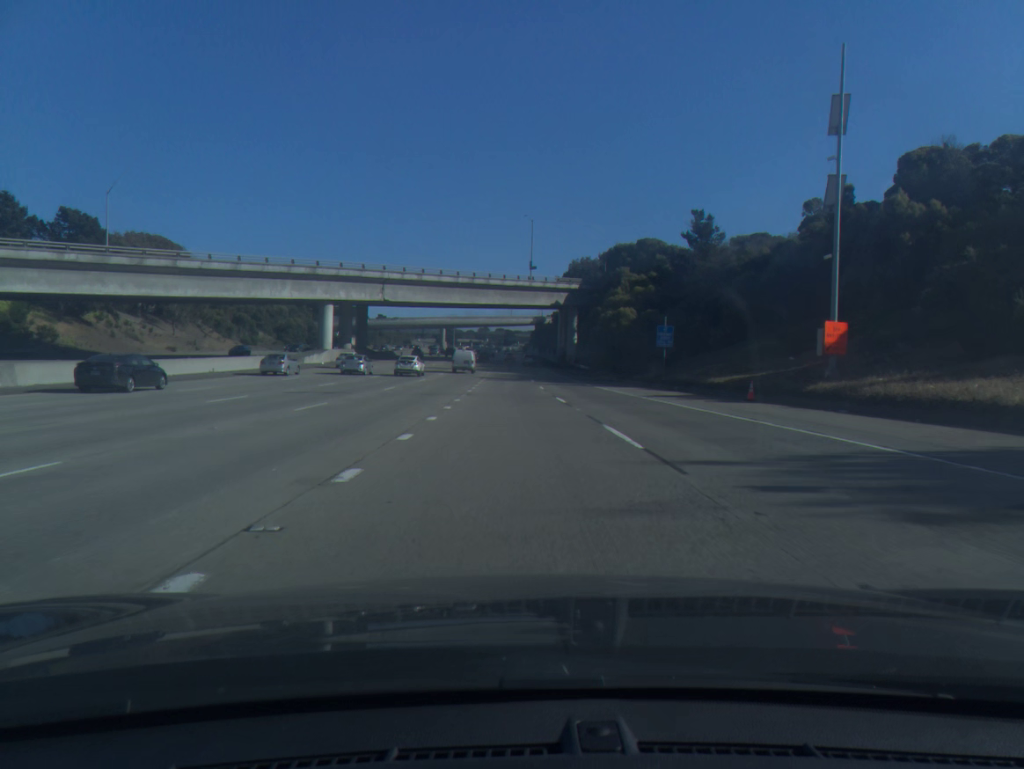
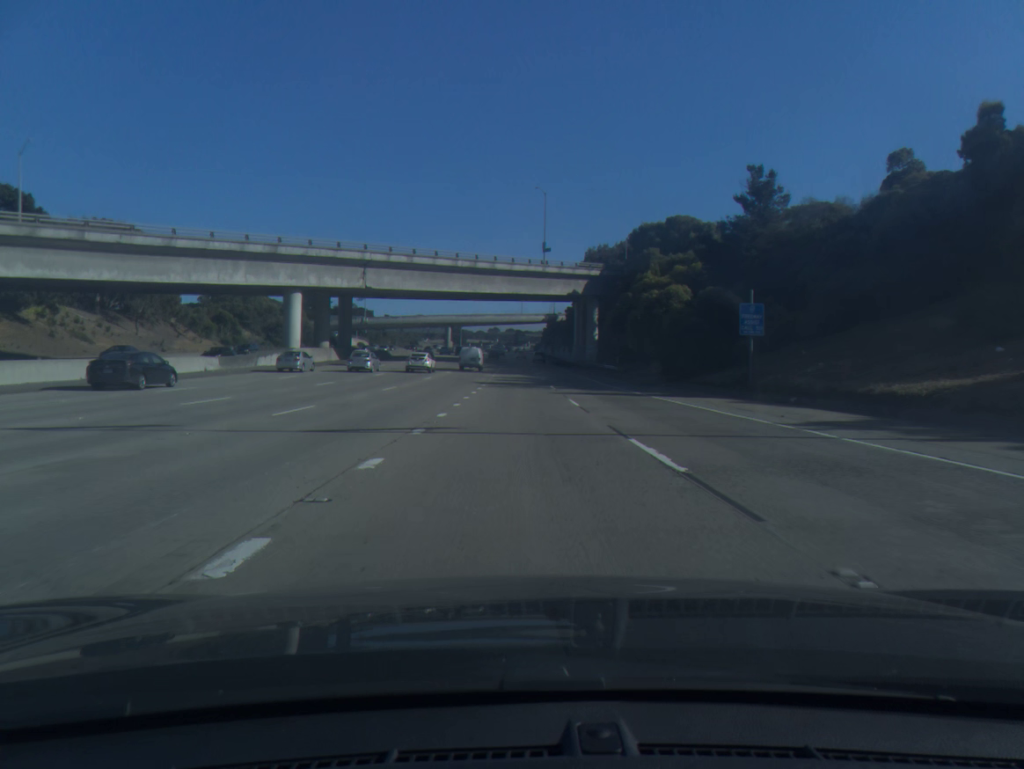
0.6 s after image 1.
(-0.1, +17.1) m; -1°
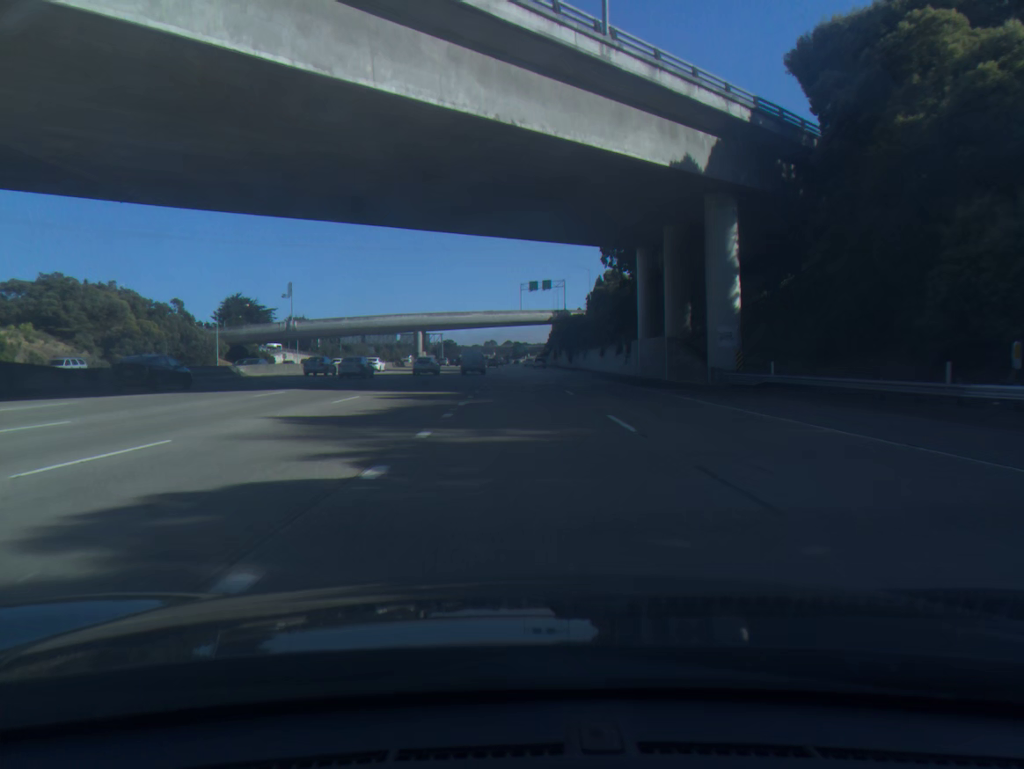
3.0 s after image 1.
(-0.3, +68.3) m; 0°
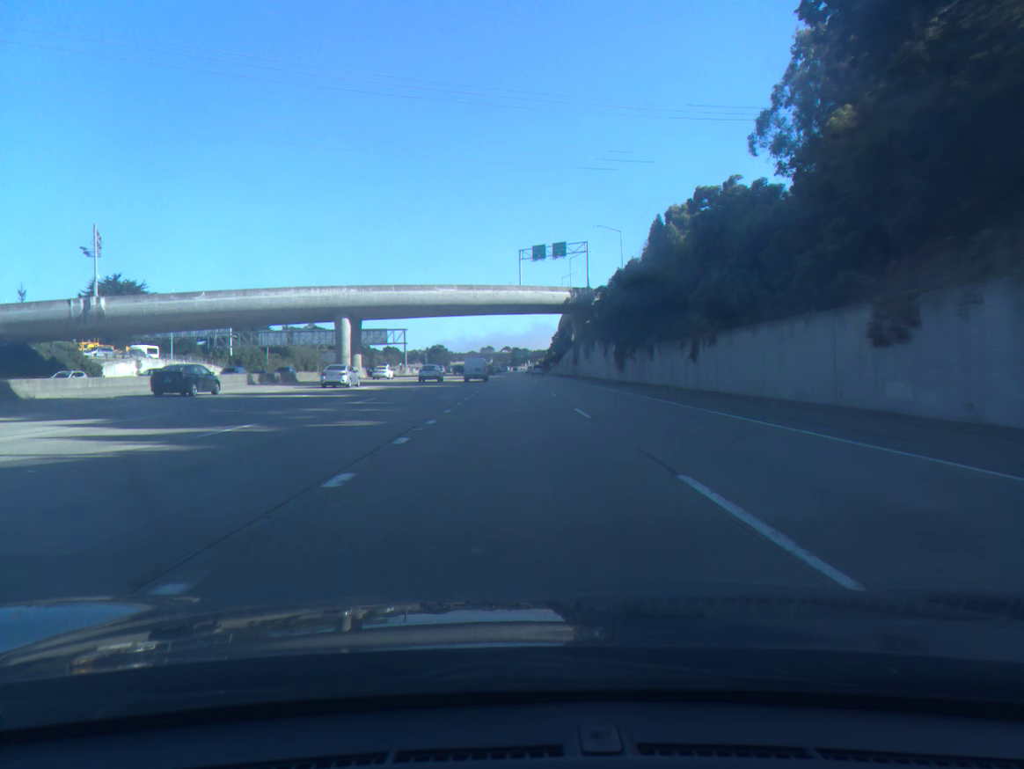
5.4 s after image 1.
(+0.2, +67.5) m; 0°
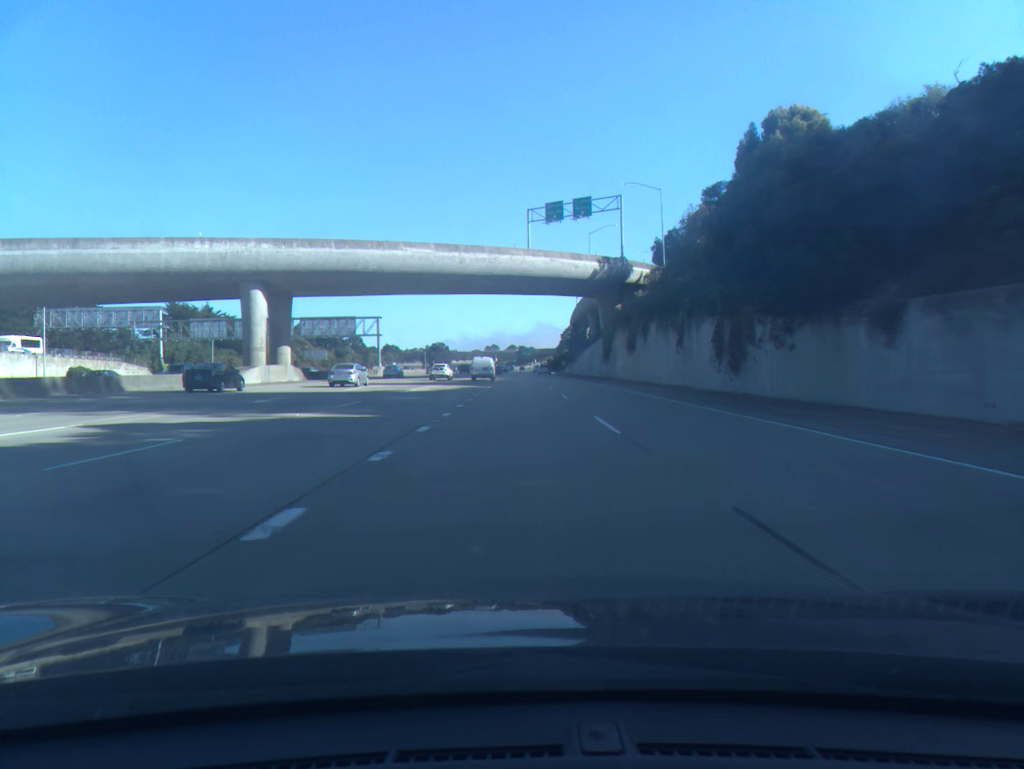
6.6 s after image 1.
(-0.1, +33.7) m; 0°
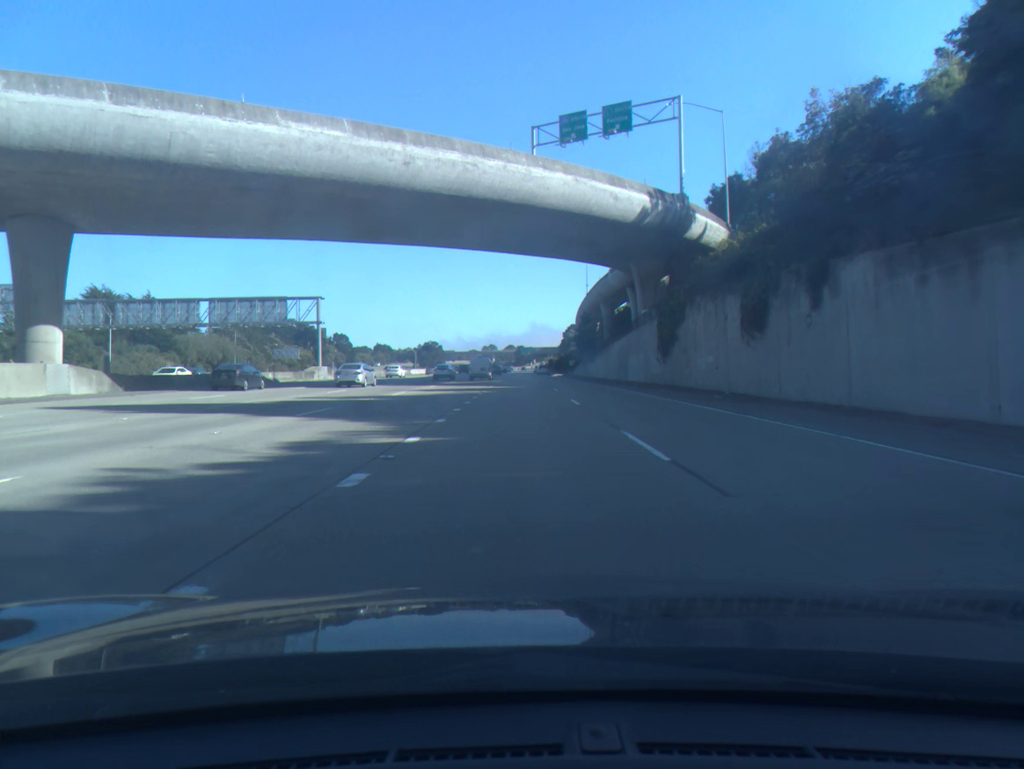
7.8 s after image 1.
(0.0, +33.8) m; 0°
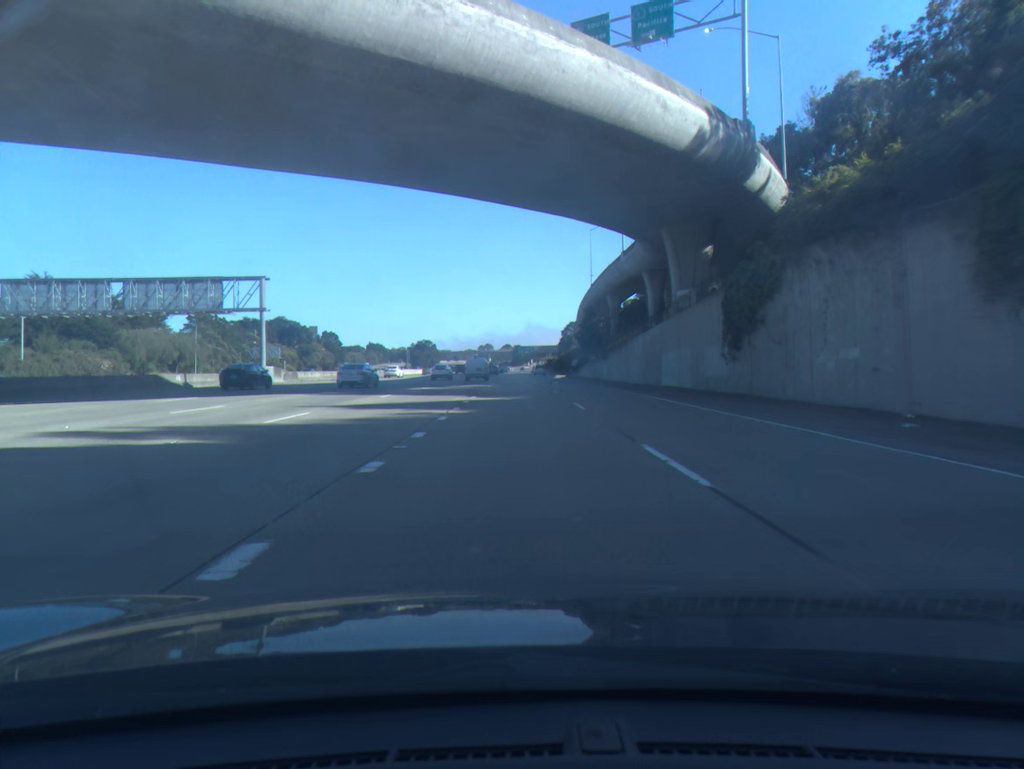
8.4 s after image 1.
(0.0, +16.9) m; 0°
